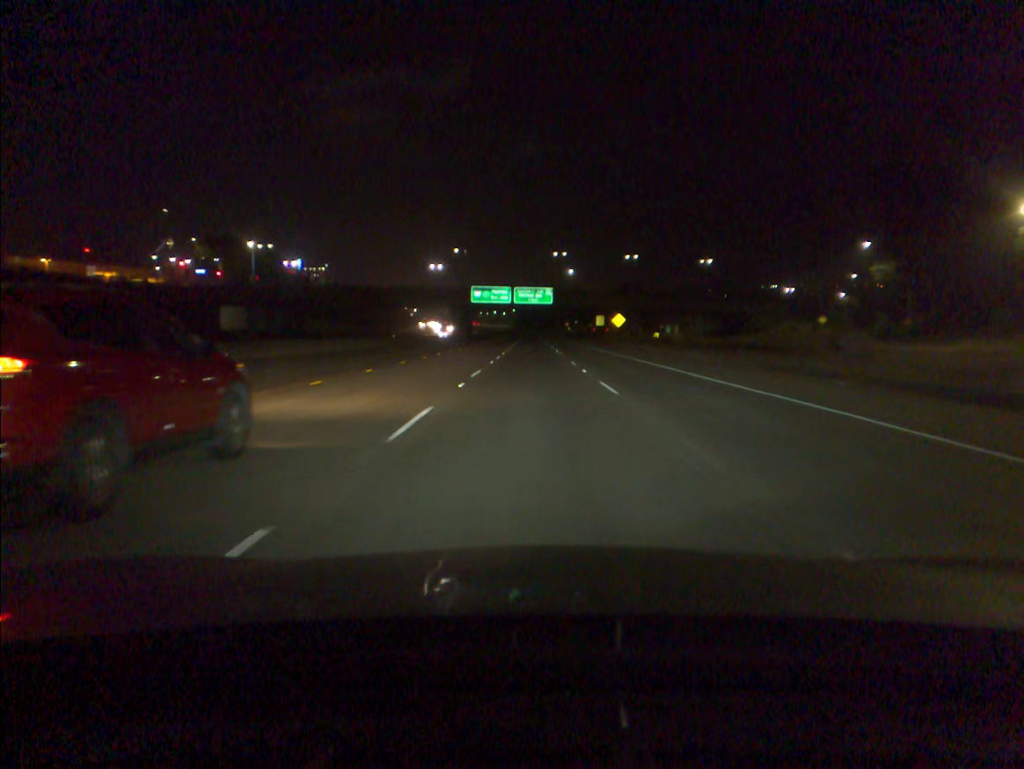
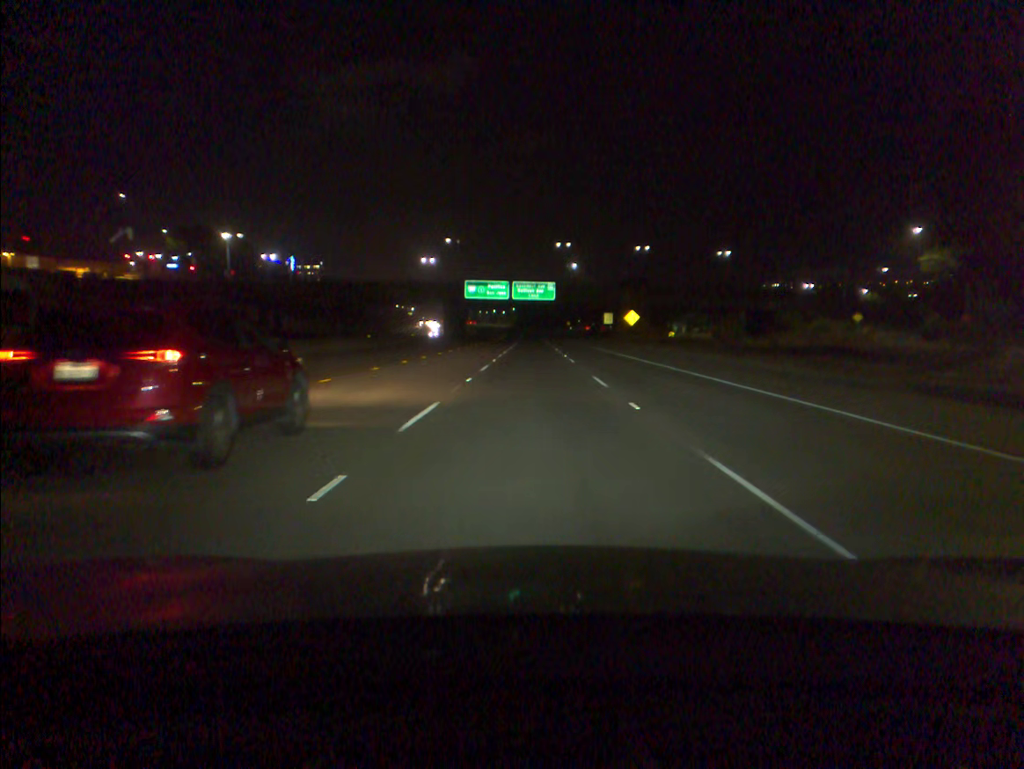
(0.0, +13.1) m; 0°
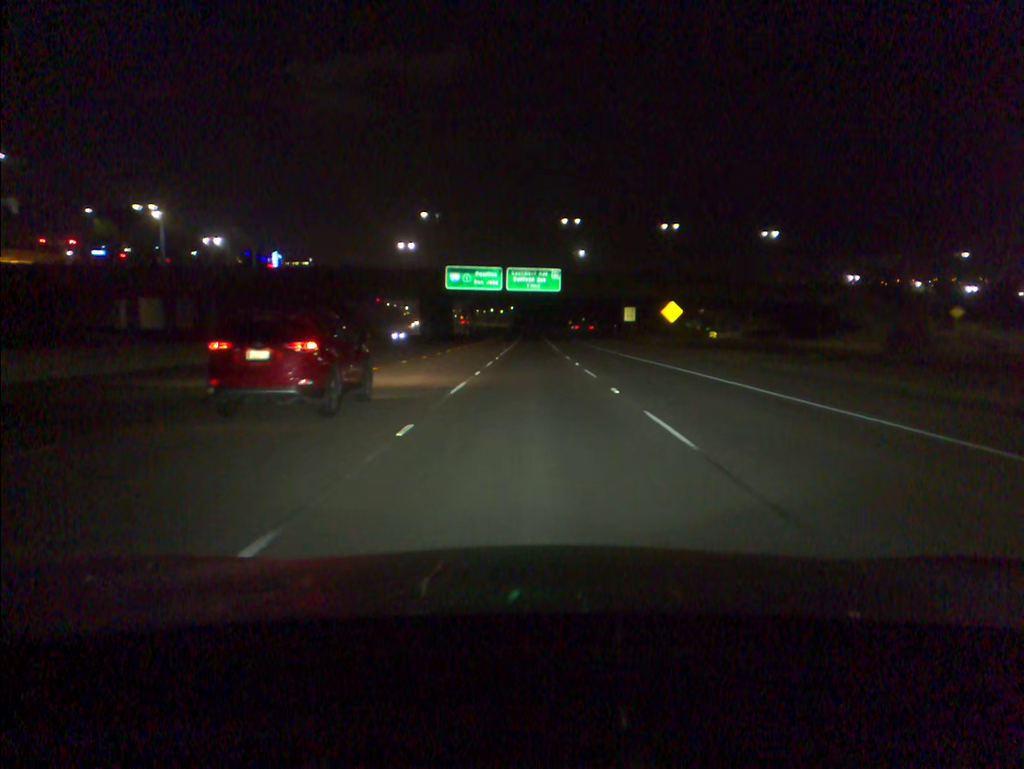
(0.0, +26.0) m; 0°
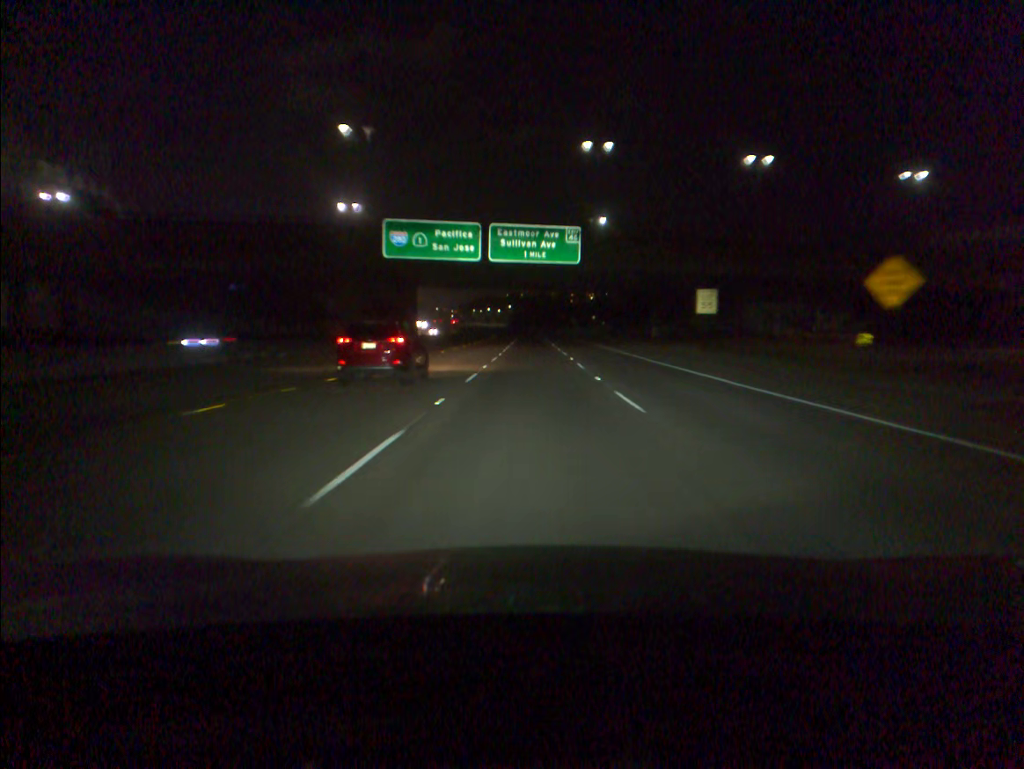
(+0.1, +39.1) m; 0°
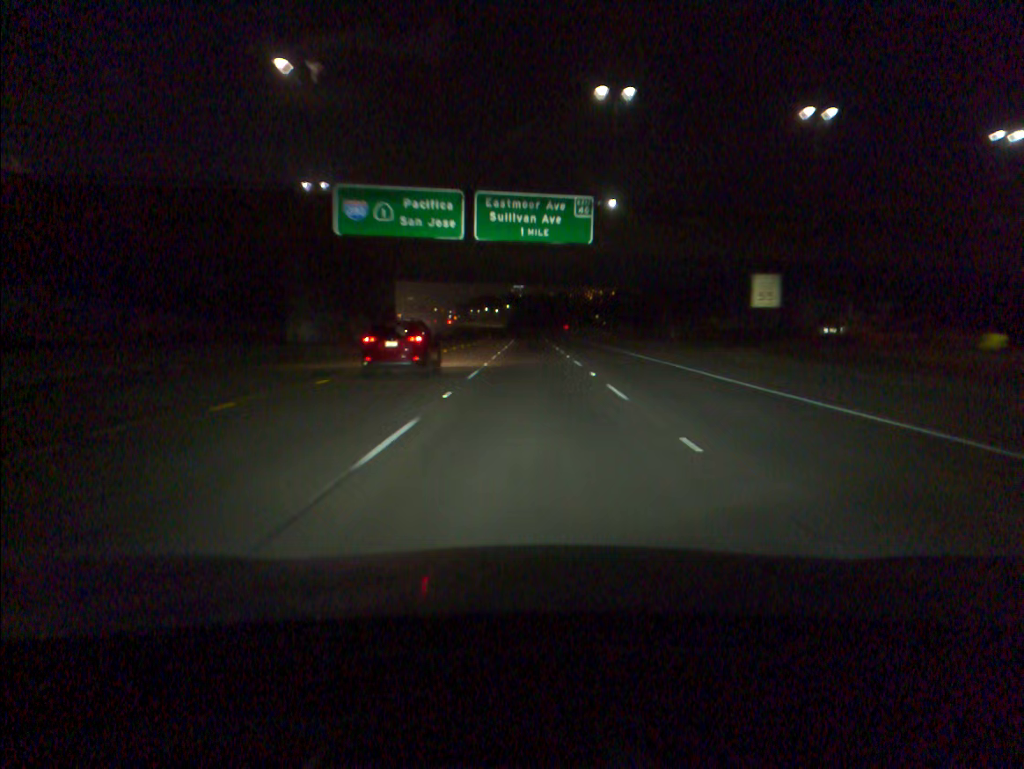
(0.0, +13.1) m; 0°
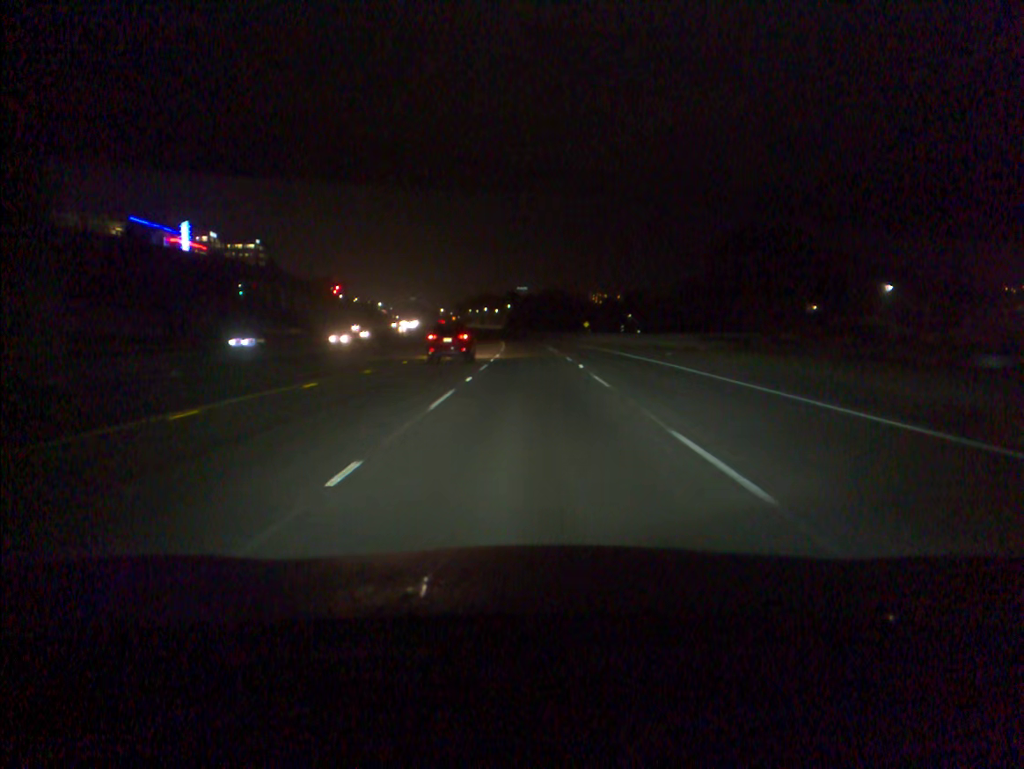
(-0.1, +52.6) m; 0°
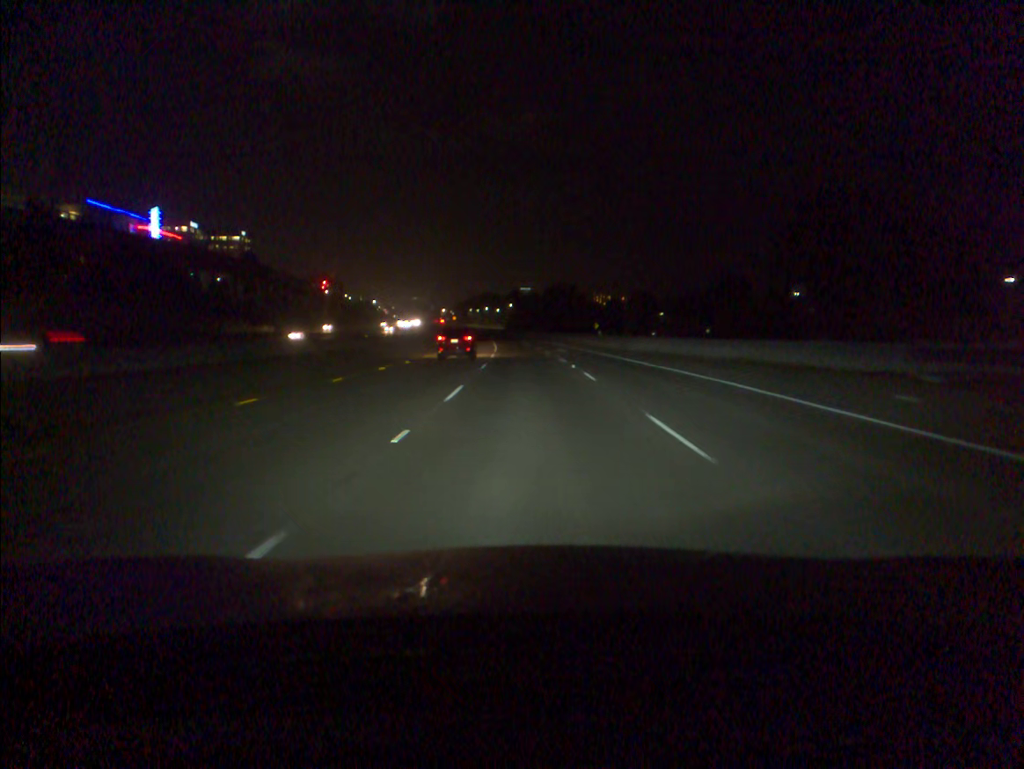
(-0.1, +26.4) m; 0°
